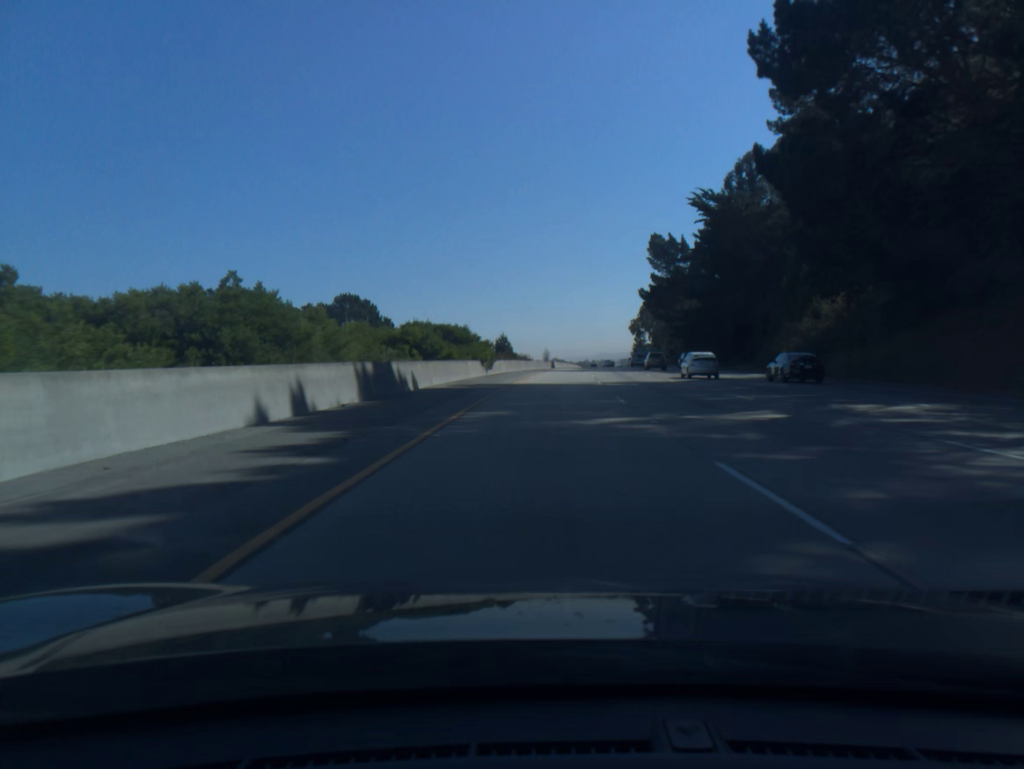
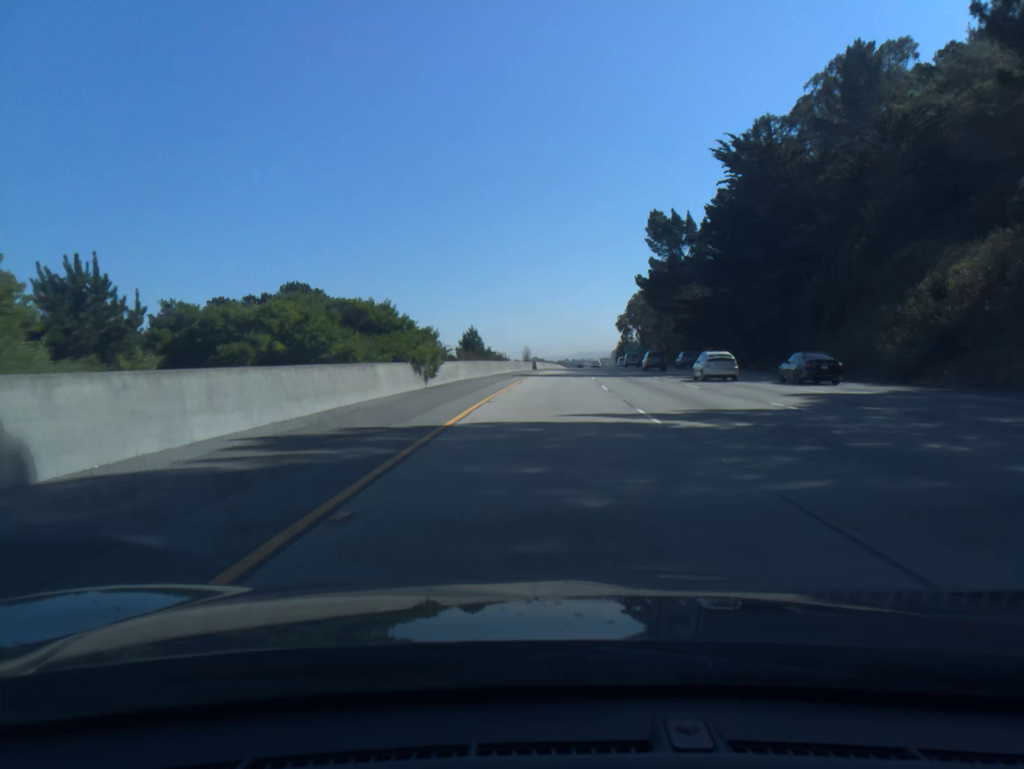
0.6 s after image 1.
(+0.2, +20.2) m; +1°
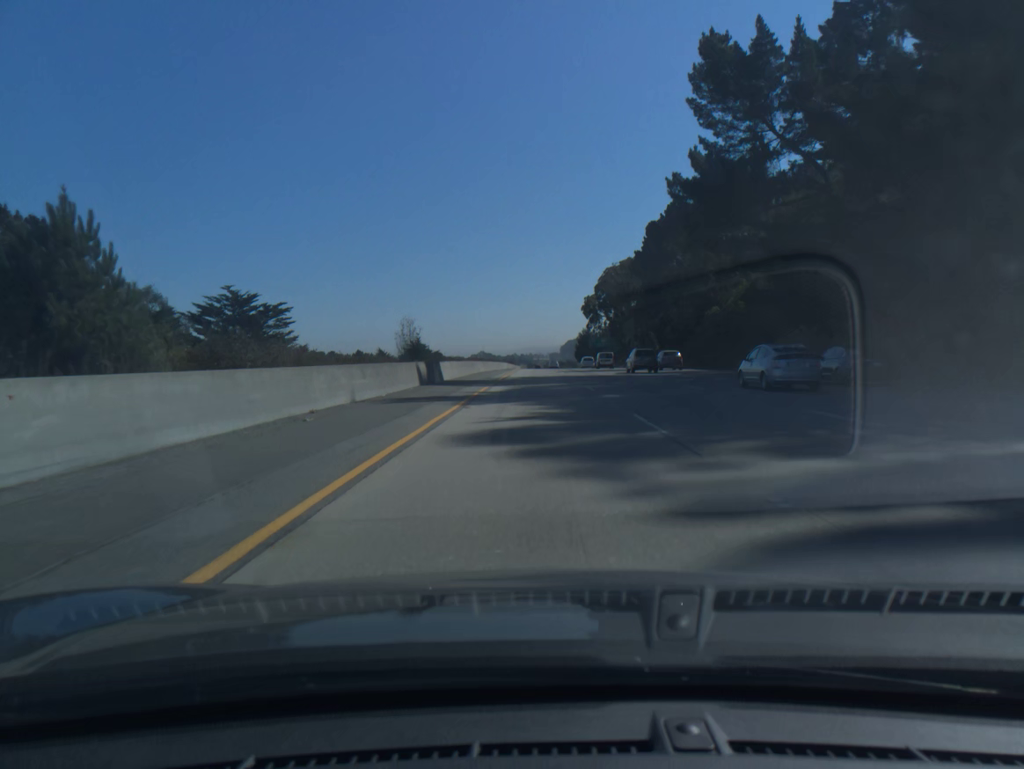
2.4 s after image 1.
(+2.2, +60.8) m; +4°
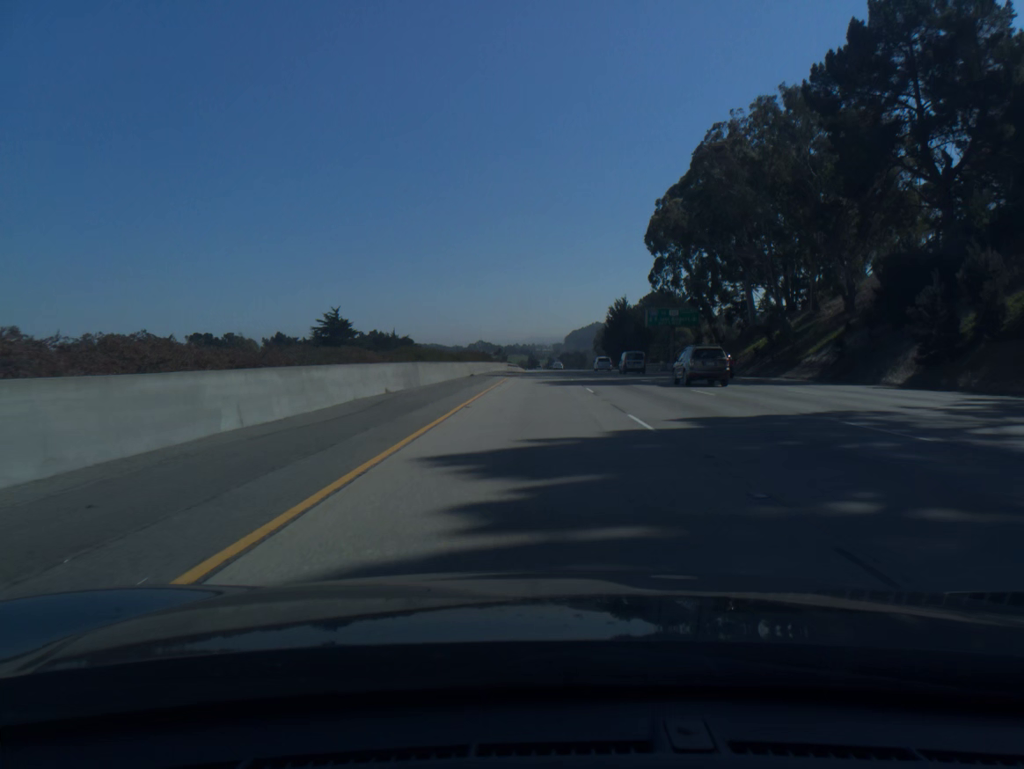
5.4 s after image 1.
(+0.2, +101.6) m; 0°
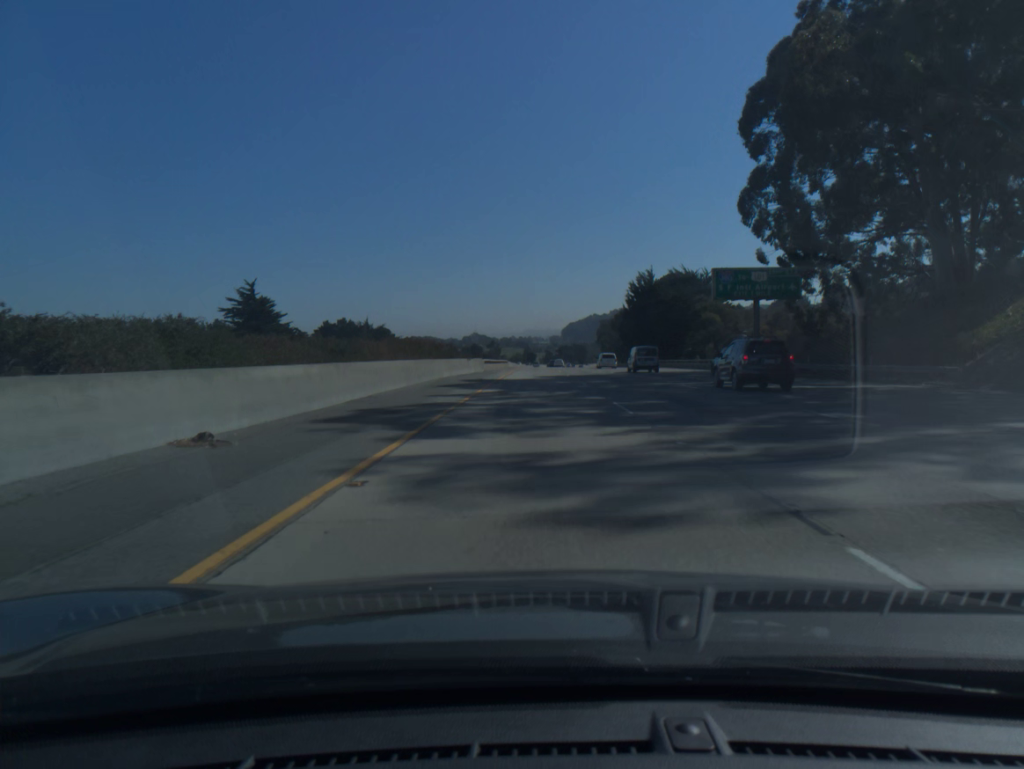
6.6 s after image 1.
(+0.1, +40.5) m; 0°
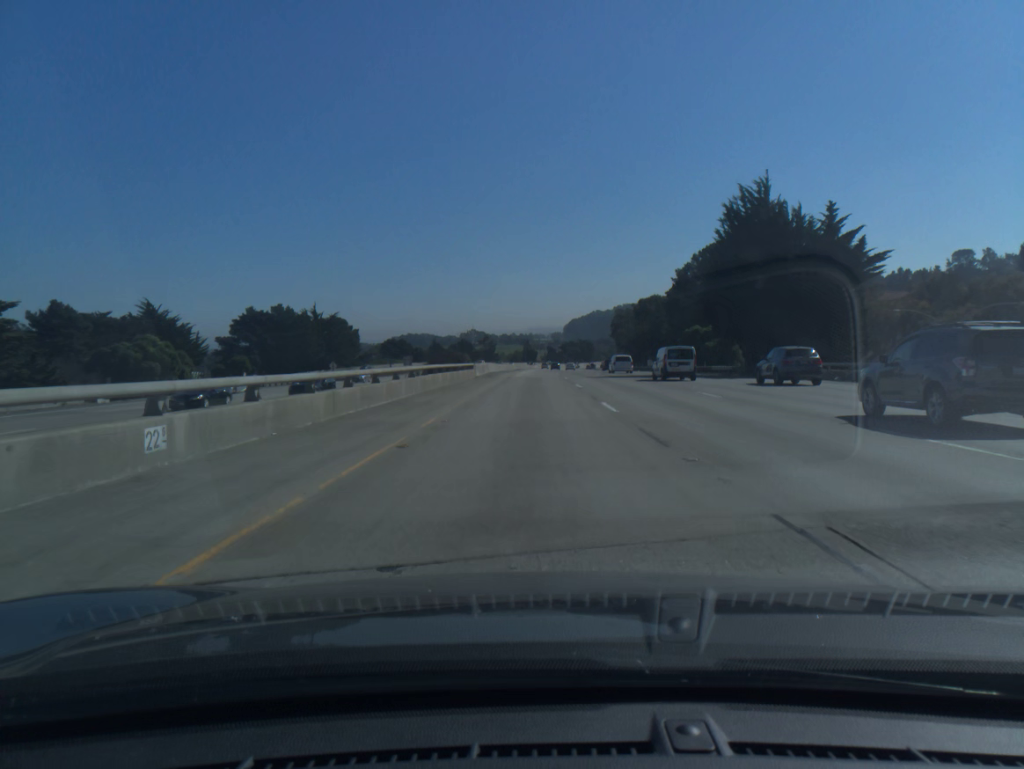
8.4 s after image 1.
(+0.1, +60.7) m; 0°
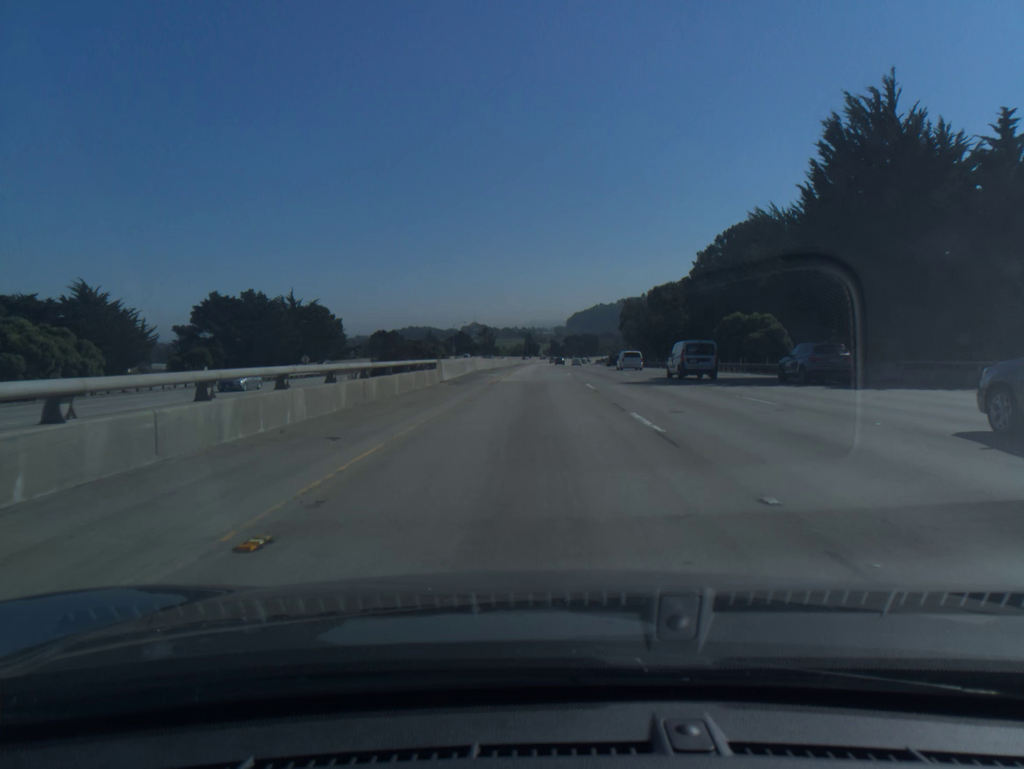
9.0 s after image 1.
(-0.1, +20.2) m; 0°
